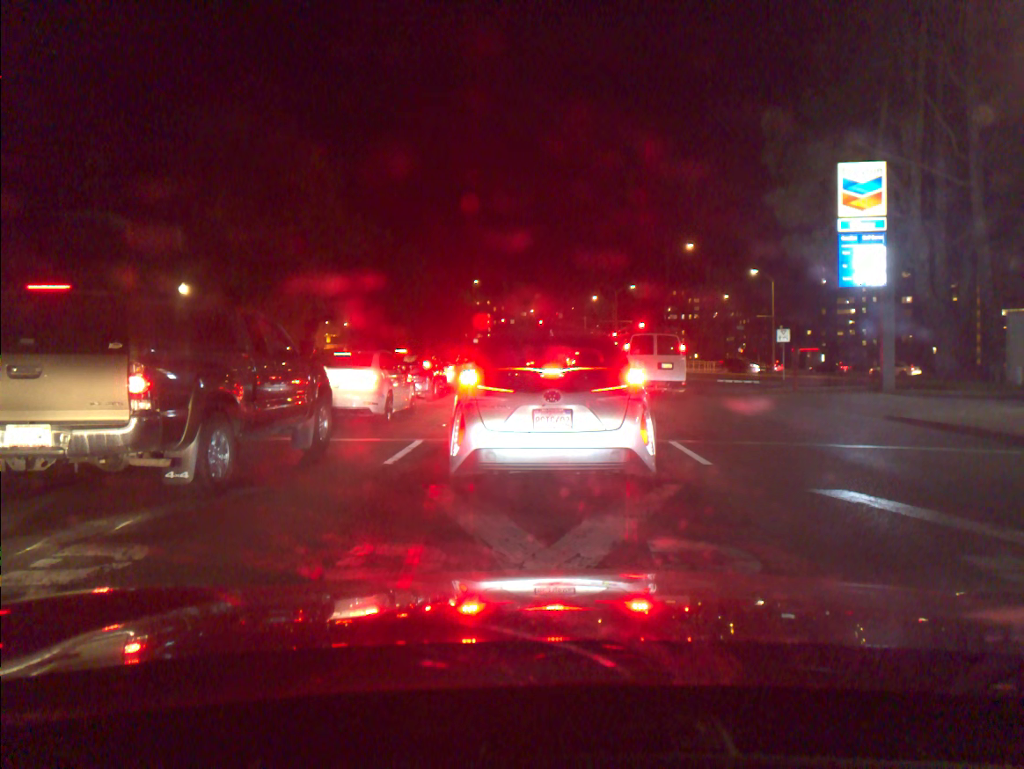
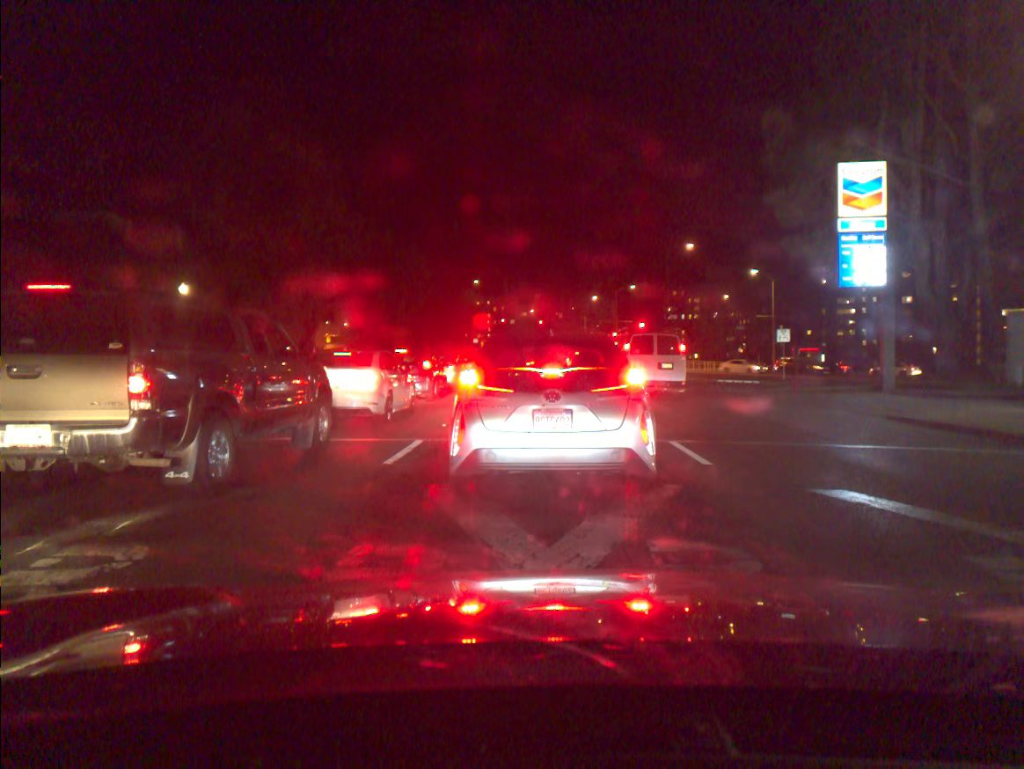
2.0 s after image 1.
(0.0, 0.0) m; 0°
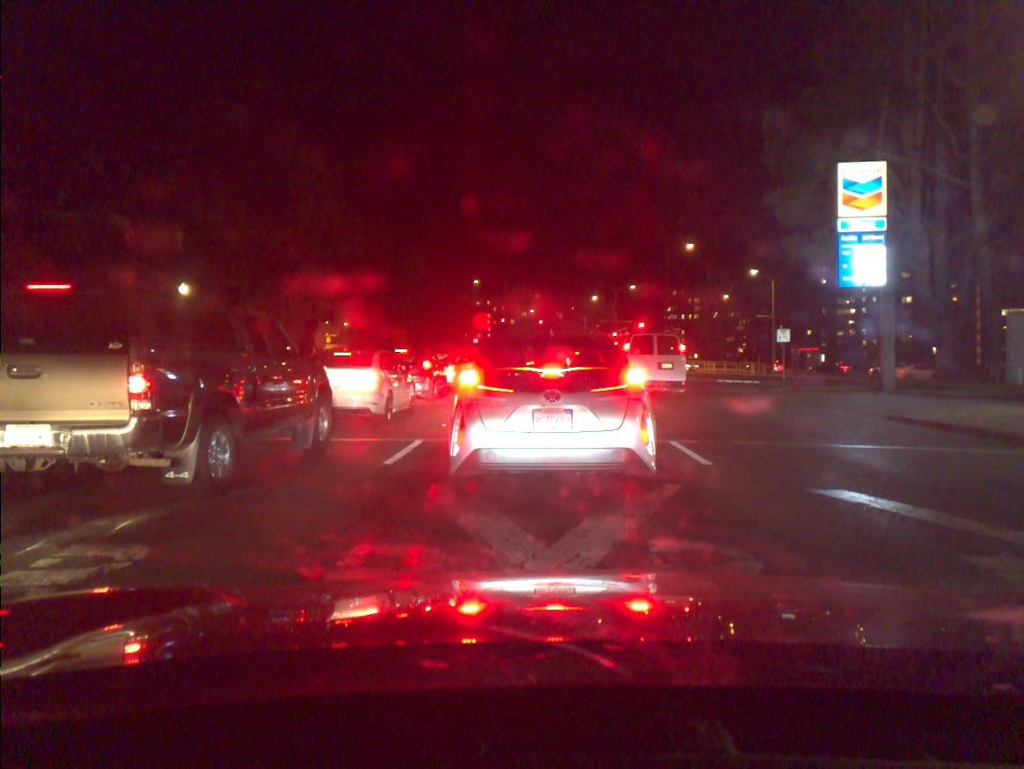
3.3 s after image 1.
(0.0, 0.0) m; 0°
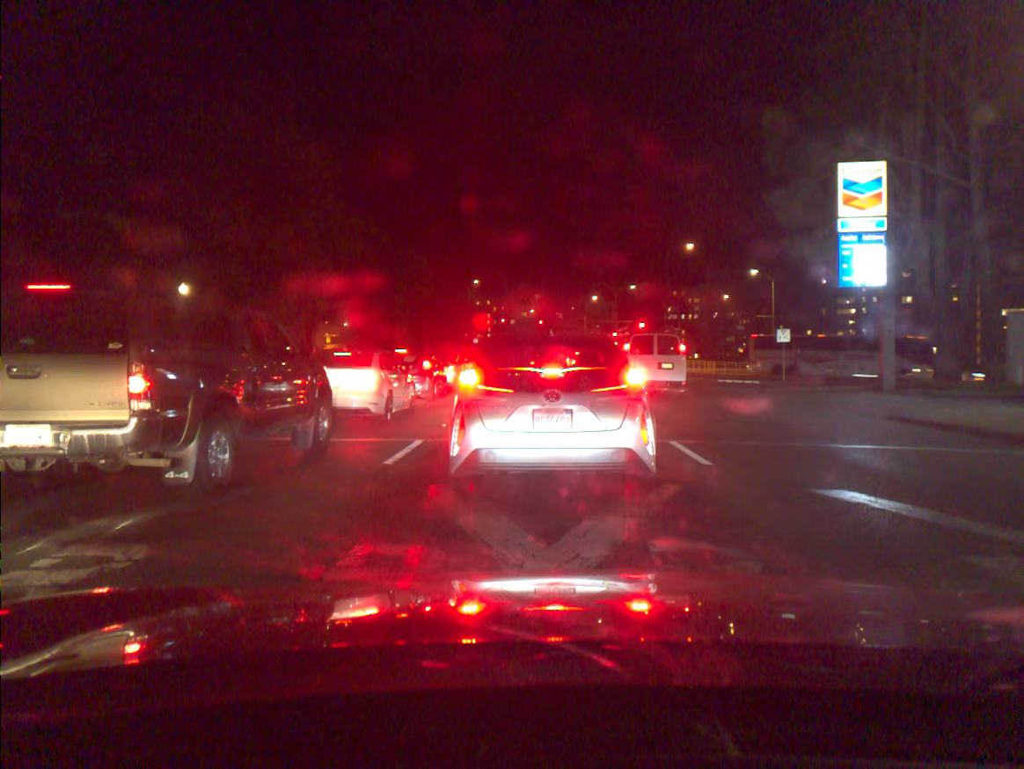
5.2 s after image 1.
(0.0, 0.0) m; 0°
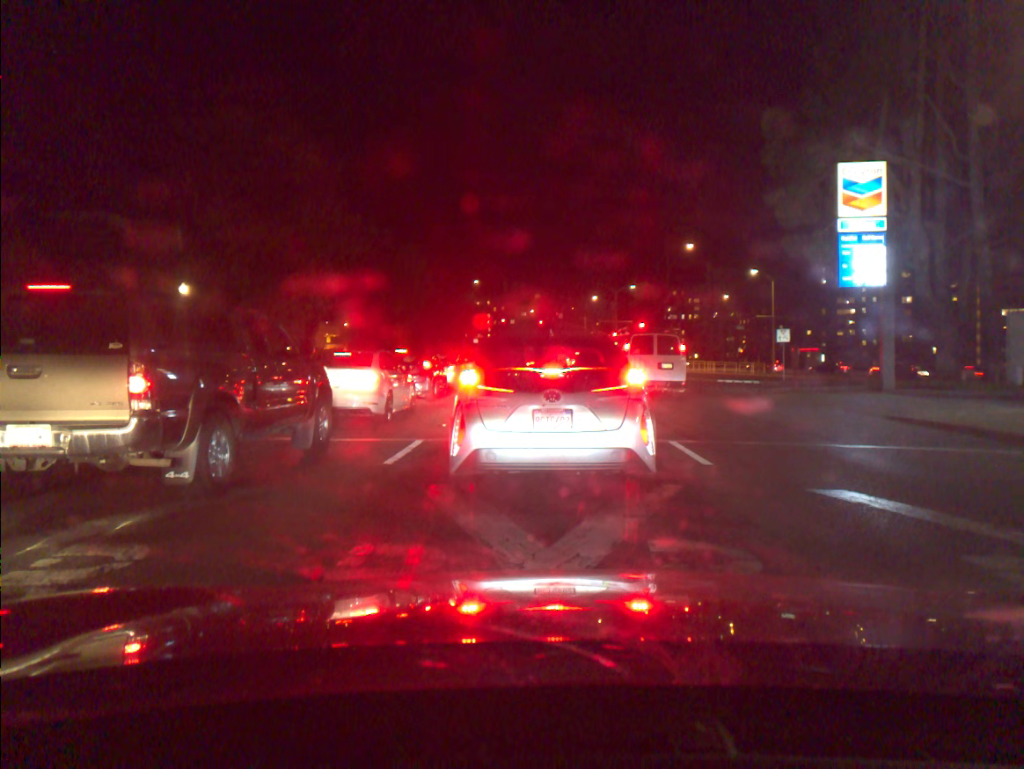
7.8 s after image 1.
(0.0, 0.0) m; 0°
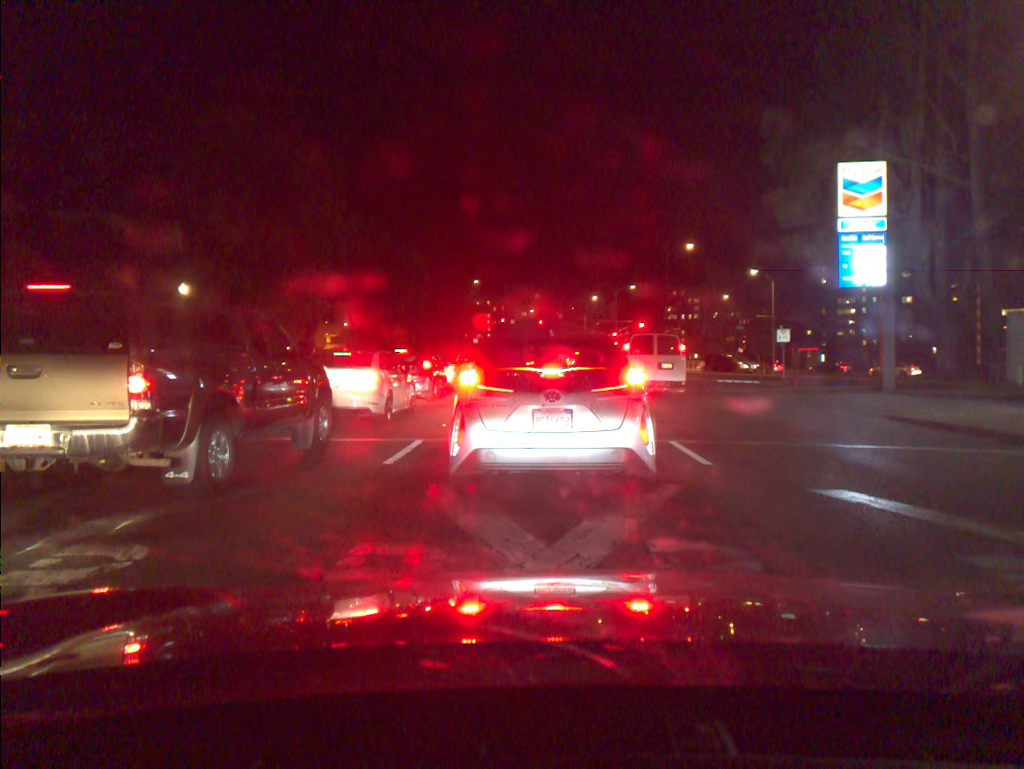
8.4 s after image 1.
(0.0, 0.0) m; 0°
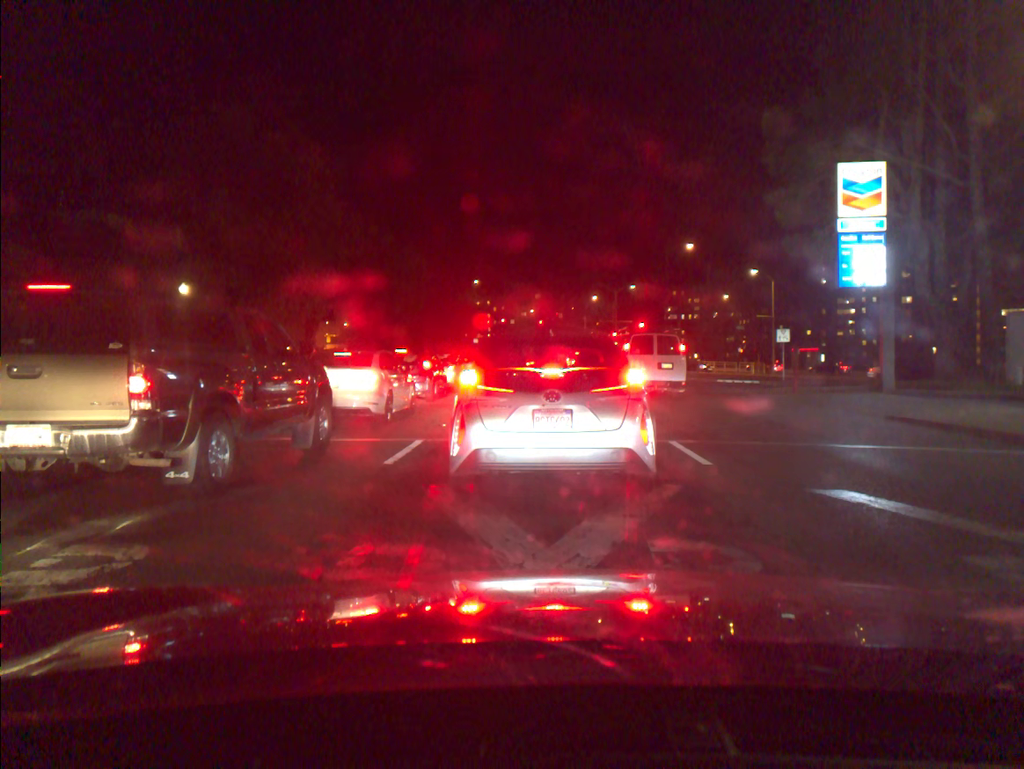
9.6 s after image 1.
(0.0, 0.0) m; 0°
